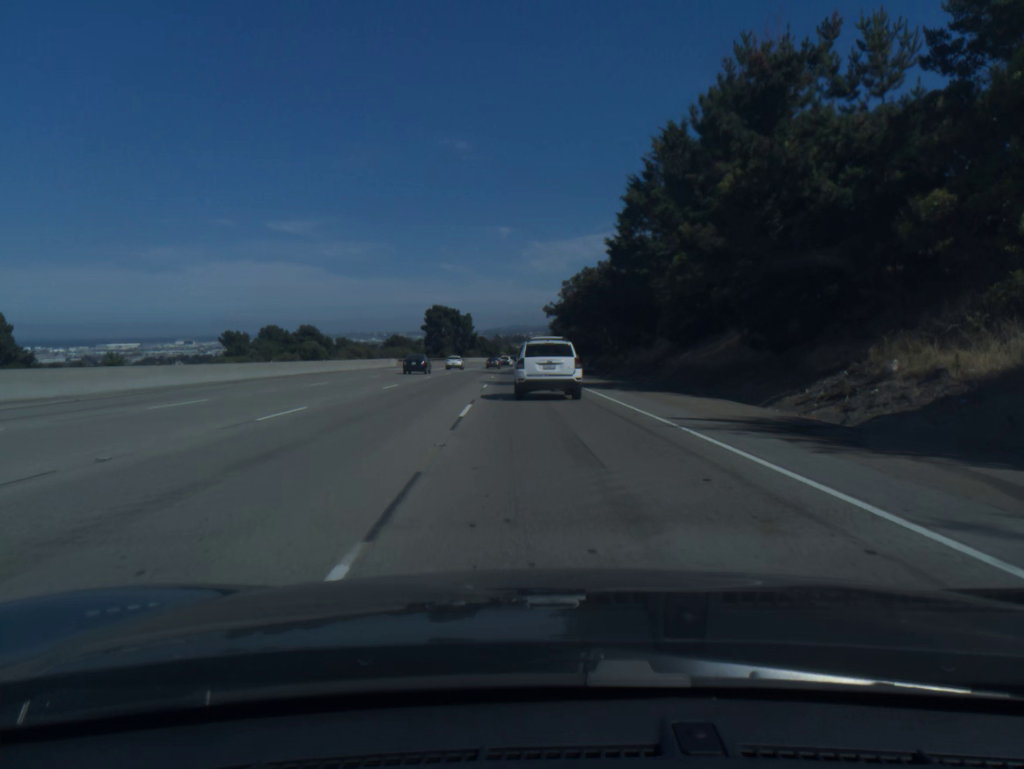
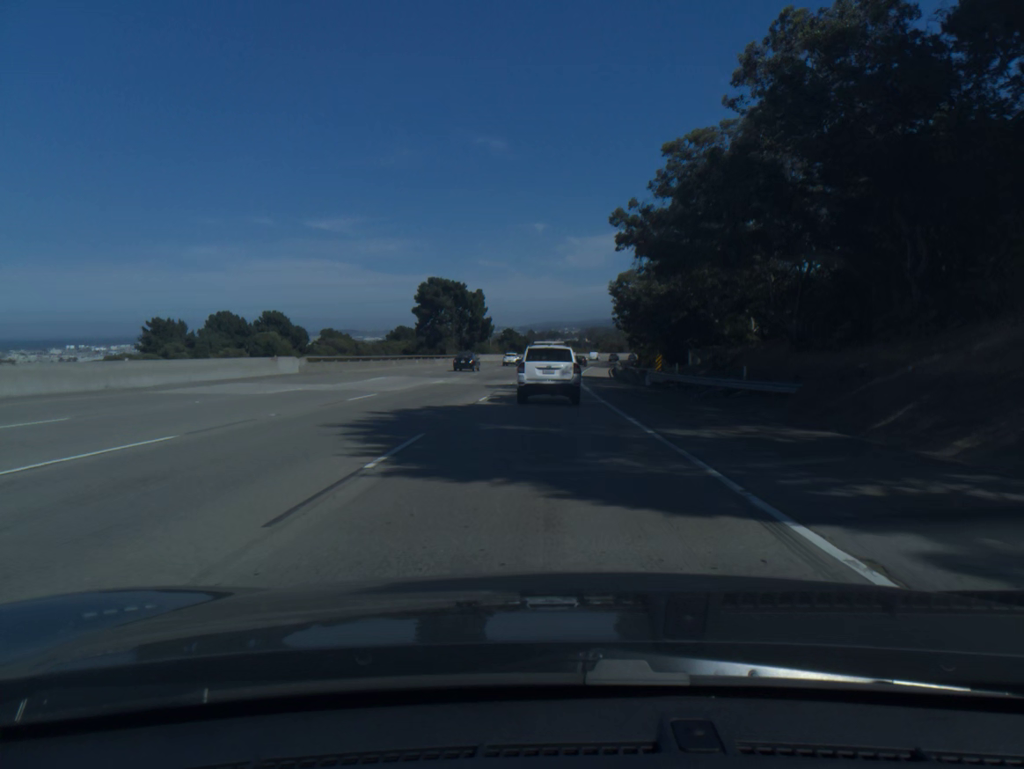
(-1.1, +50.5) m; -3°
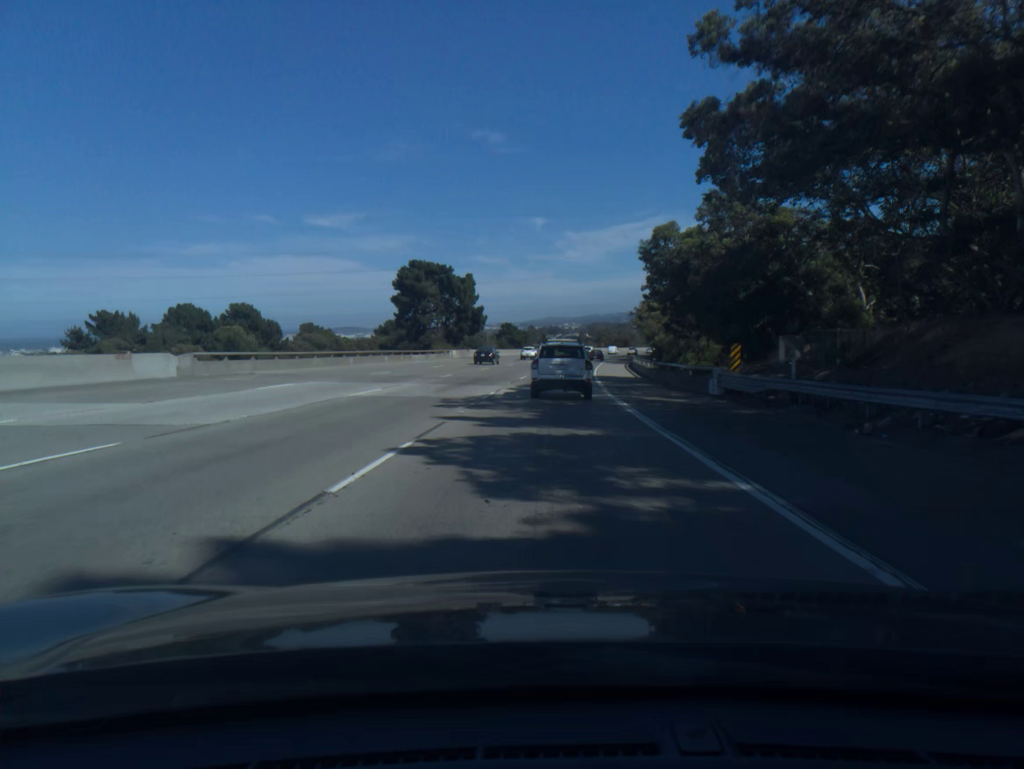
(0.0, +16.5) m; 0°
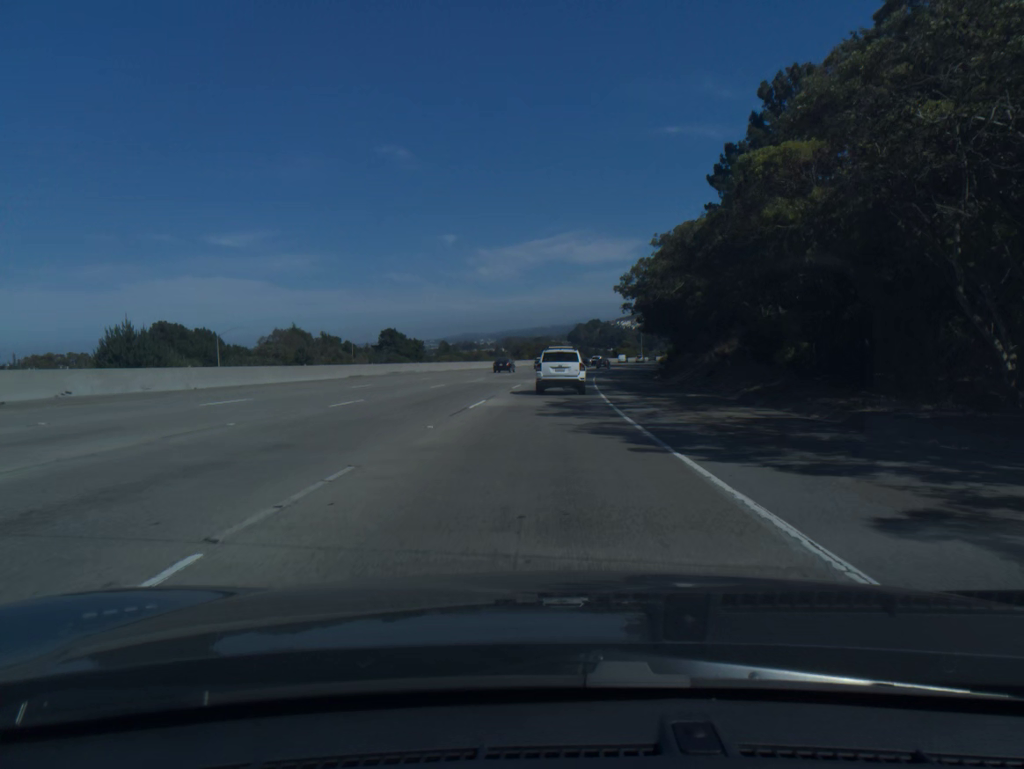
(+4.0, +79.9) m; +6°
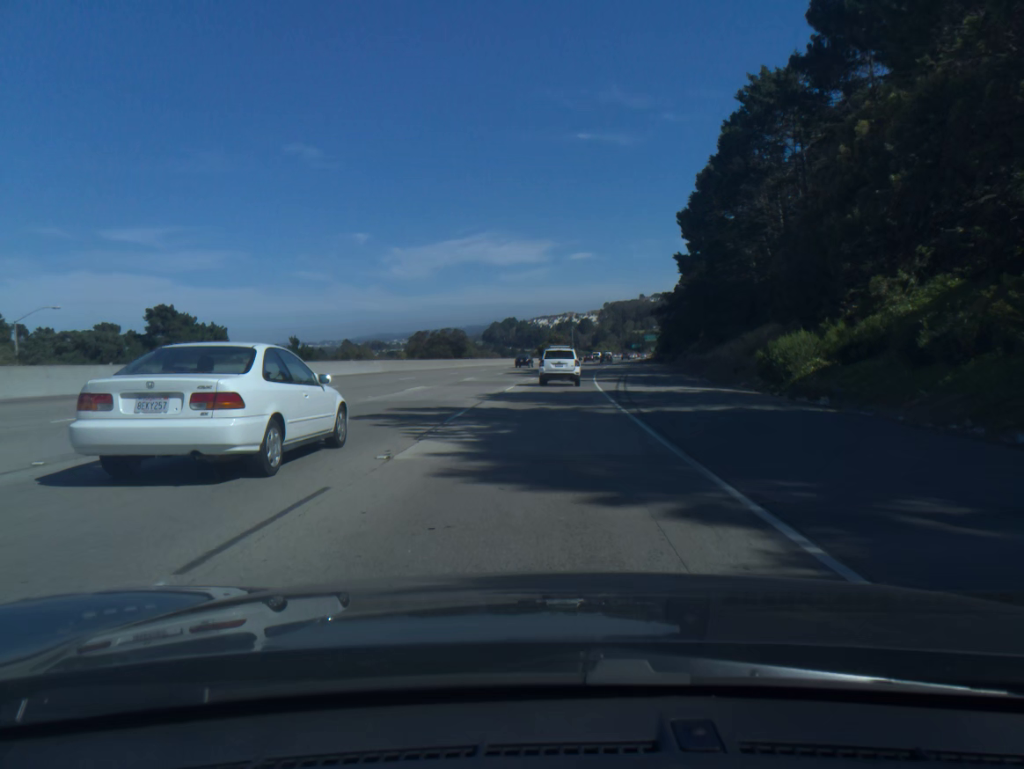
(+3.7, +77.9) m; +6°
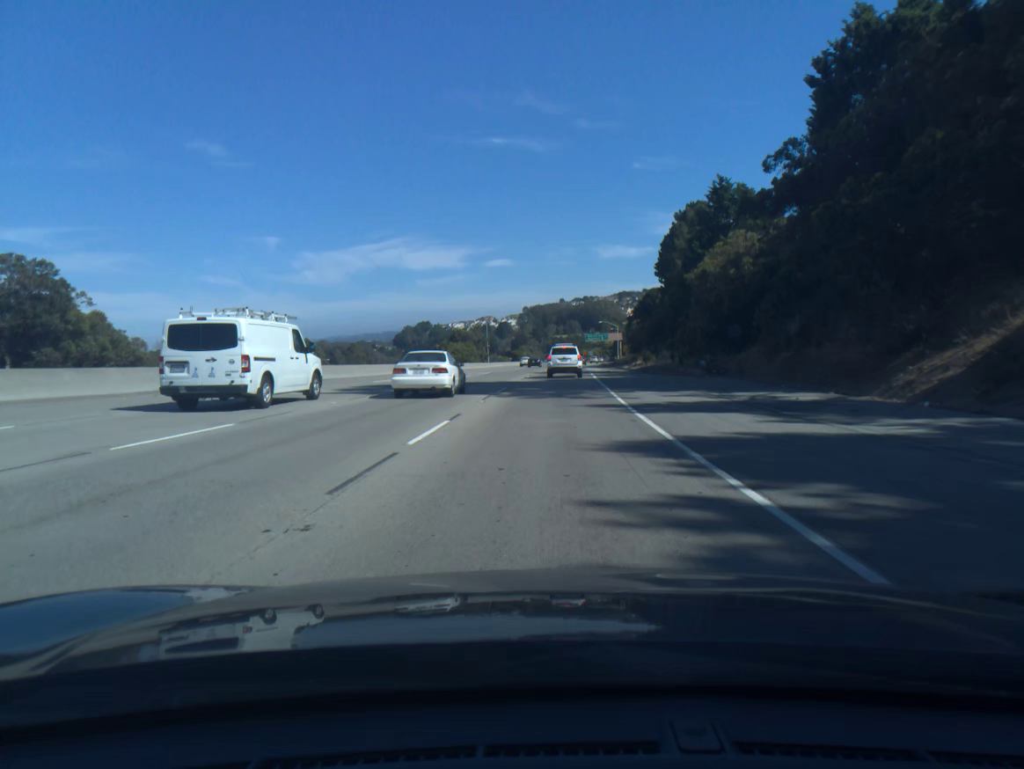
(+3.7, +77.5) m; +6°
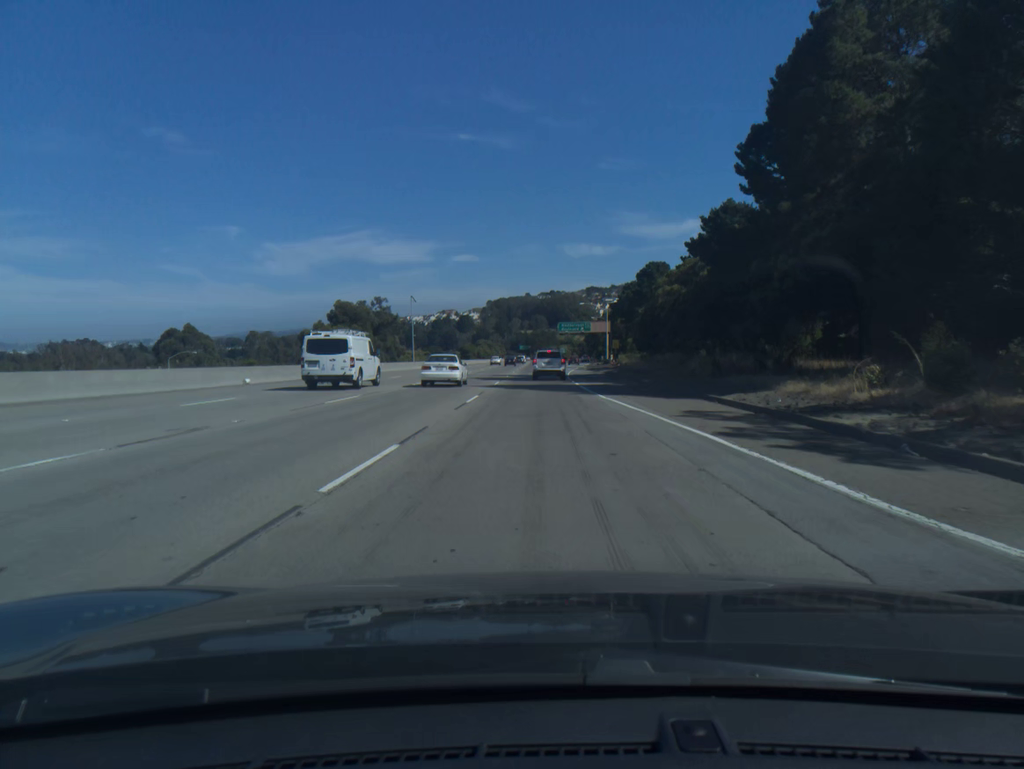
(+2.0, +62.0) m; +3°
